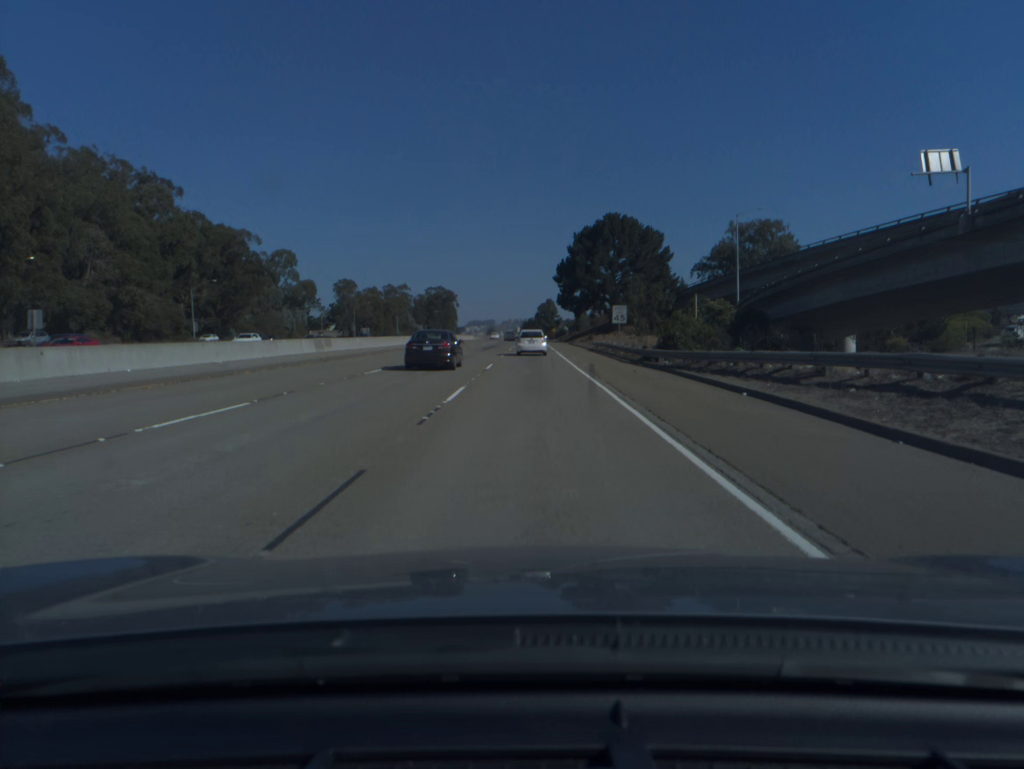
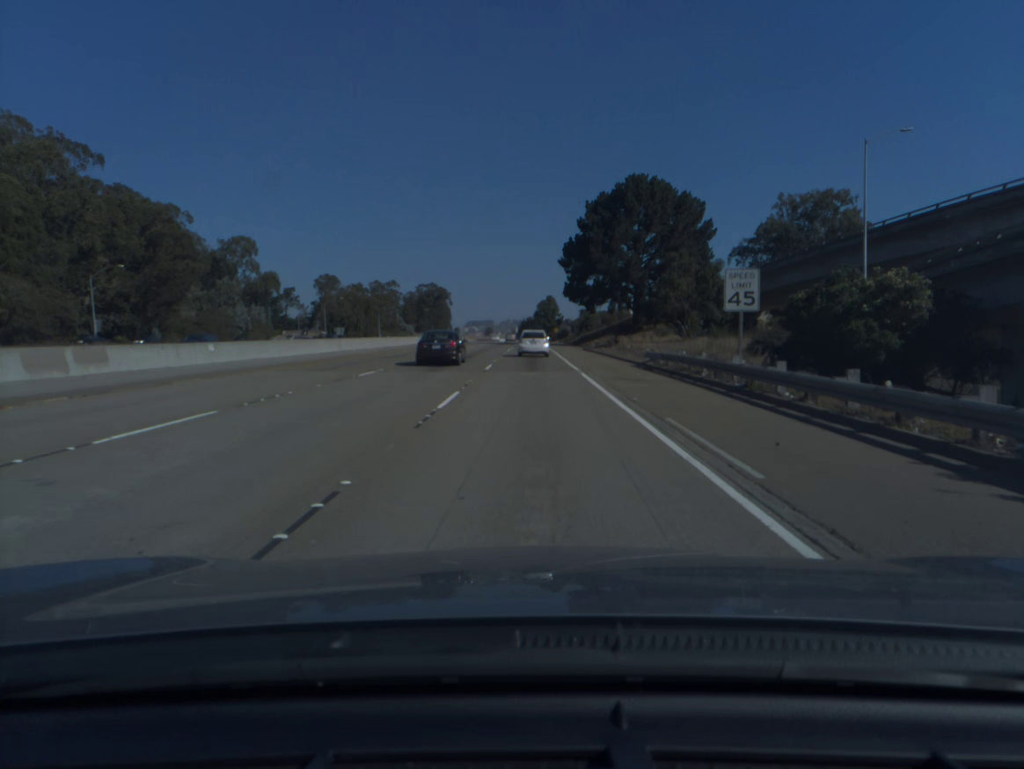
(0.0, +29.9) m; 0°
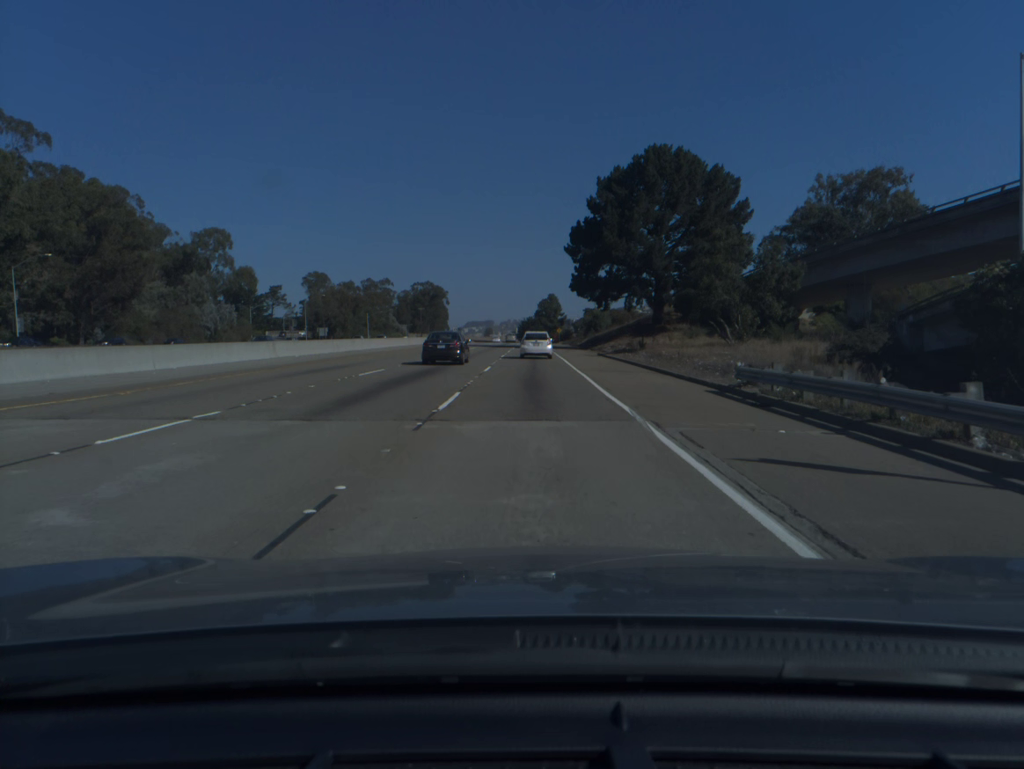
(0.0, +14.8) m; 0°
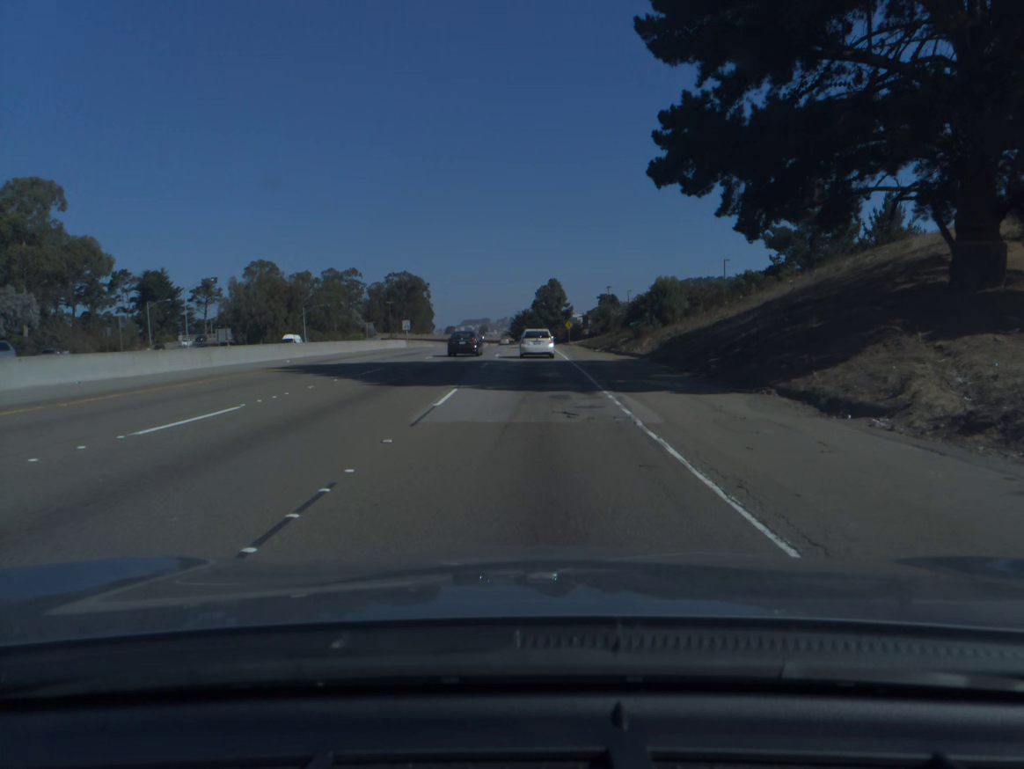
(+0.1, +58.1) m; 0°
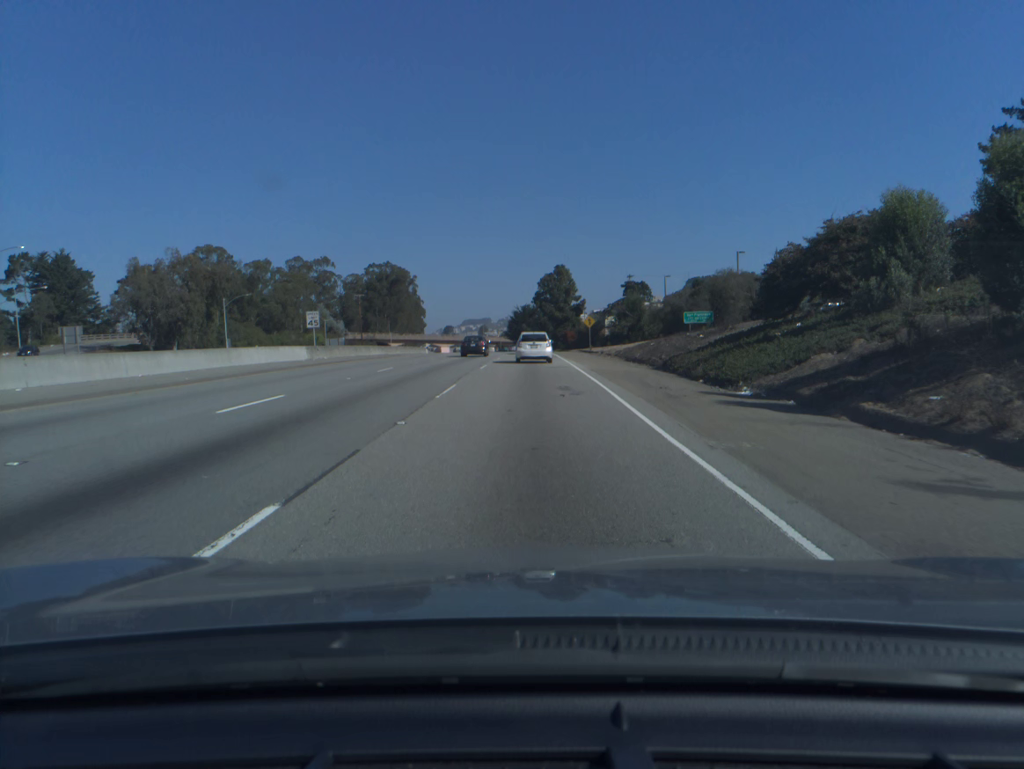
(0.0, +41.8) m; 0°
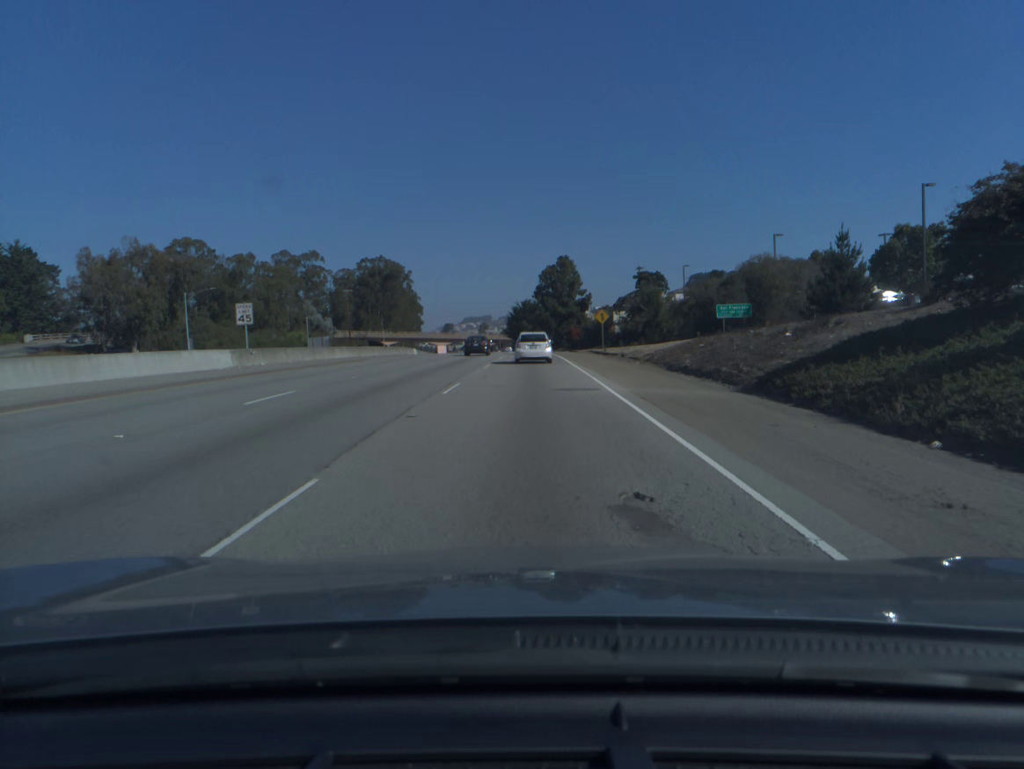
(0.0, +13.5) m; 0°
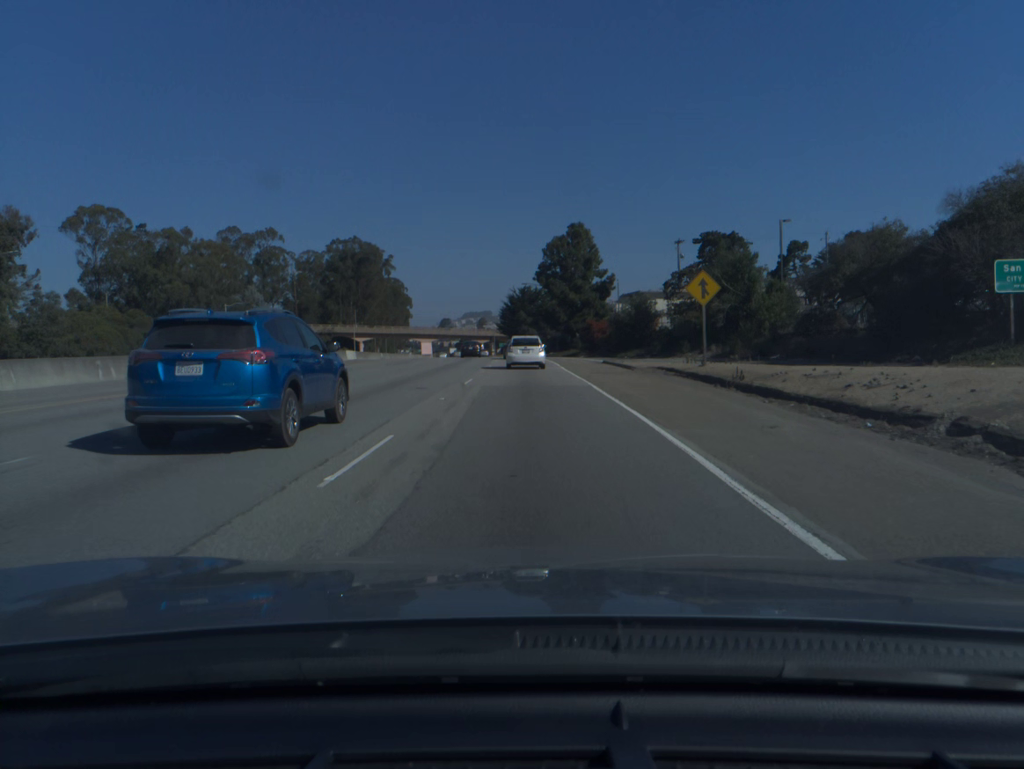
(0.0, +39.5) m; 0°
